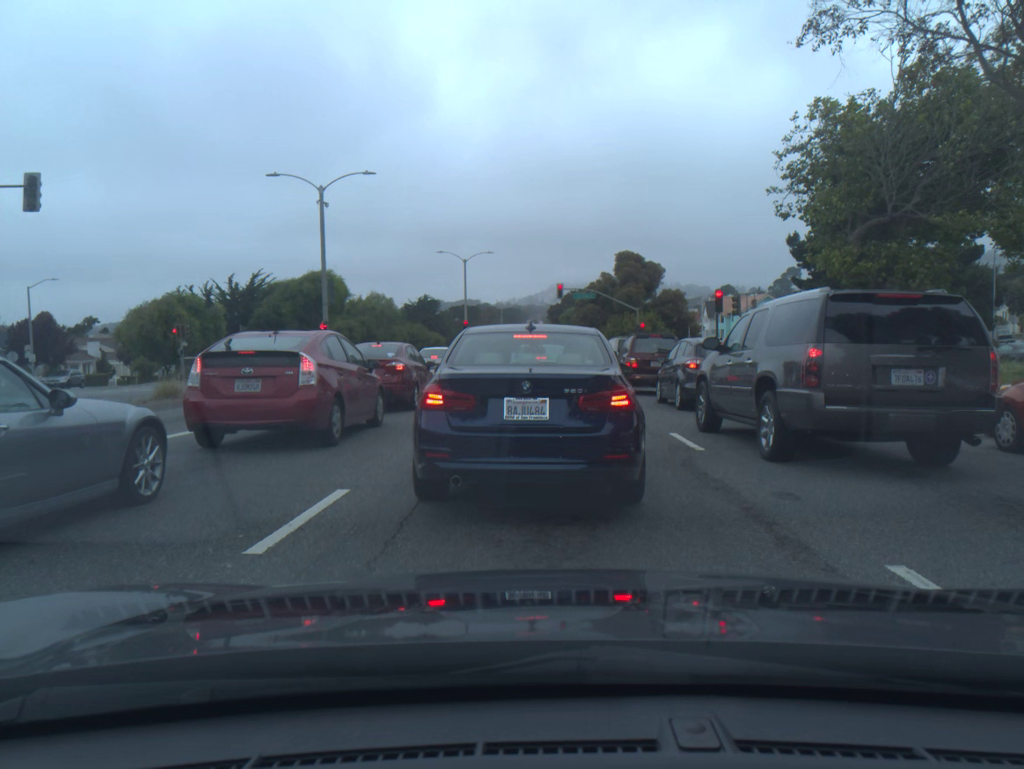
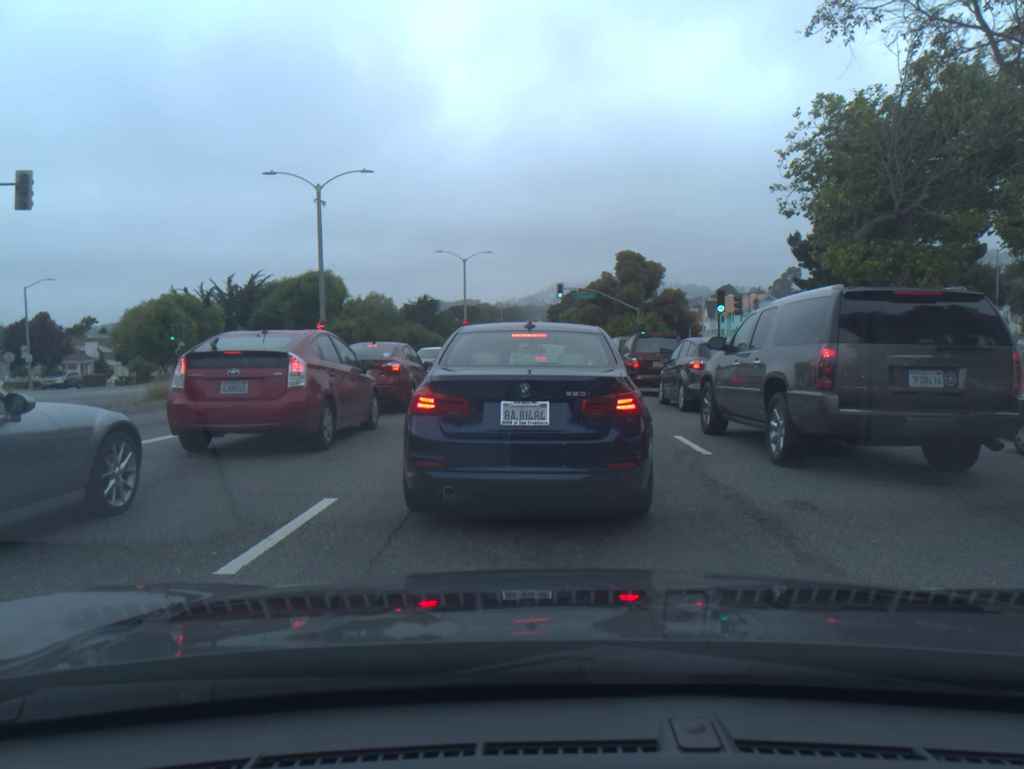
(0.0, +0.4) m; 0°
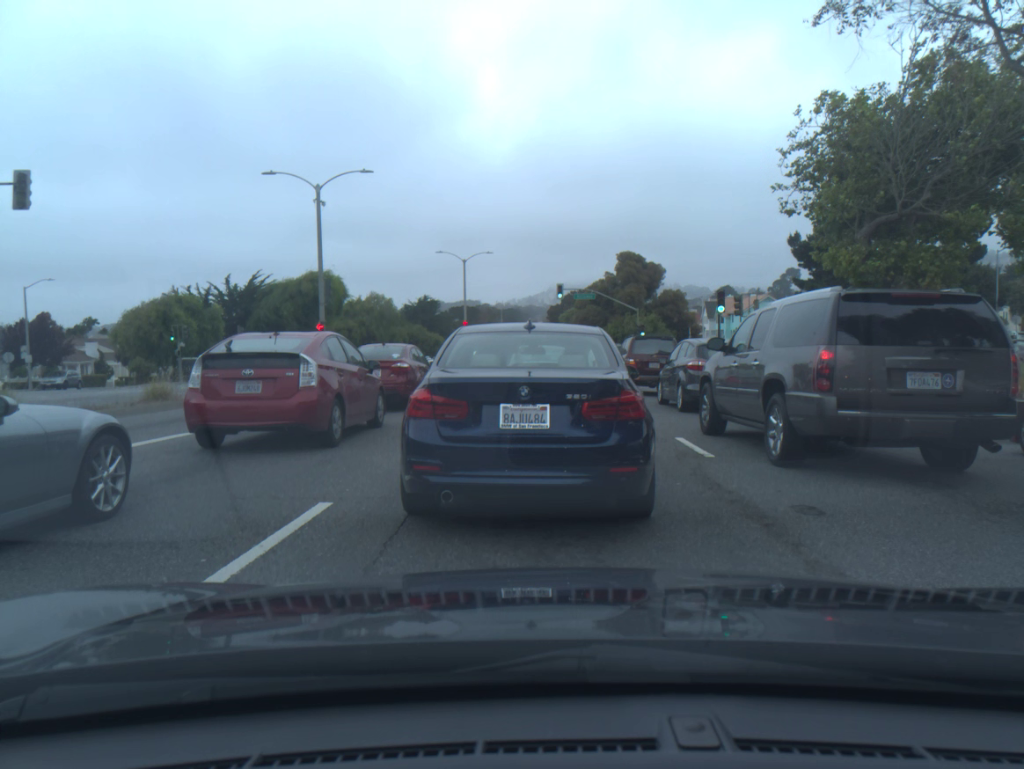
(0.0, +0.2) m; 0°
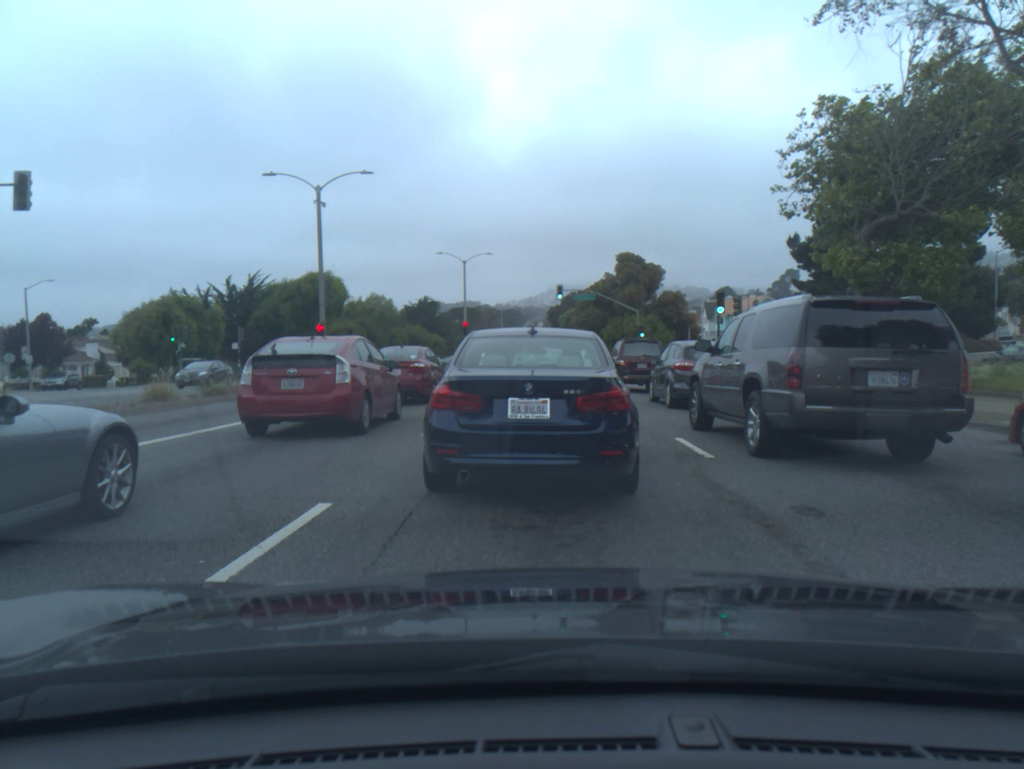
(0.0, 0.0) m; 0°
